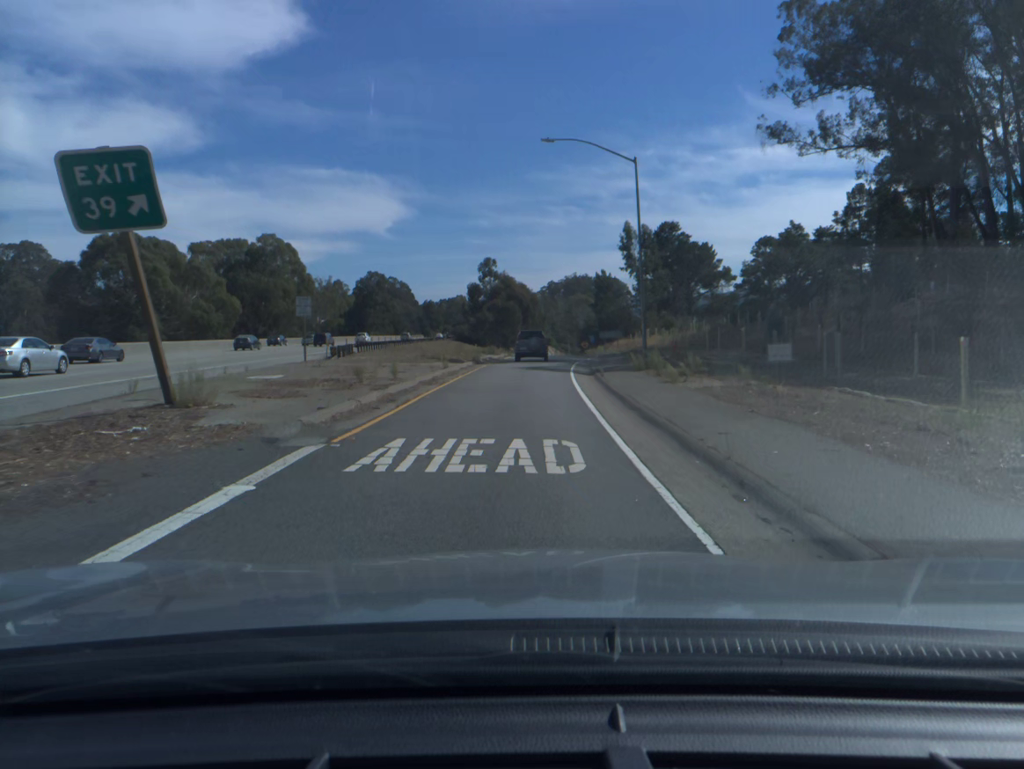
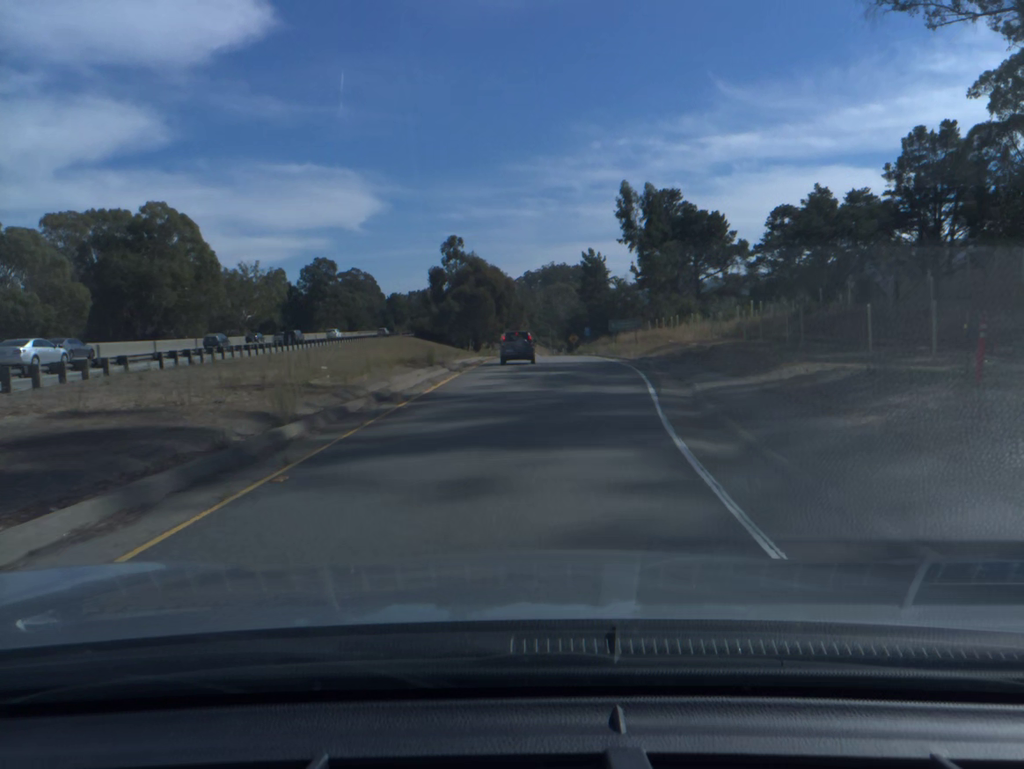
(+0.4, +31.4) m; +2°
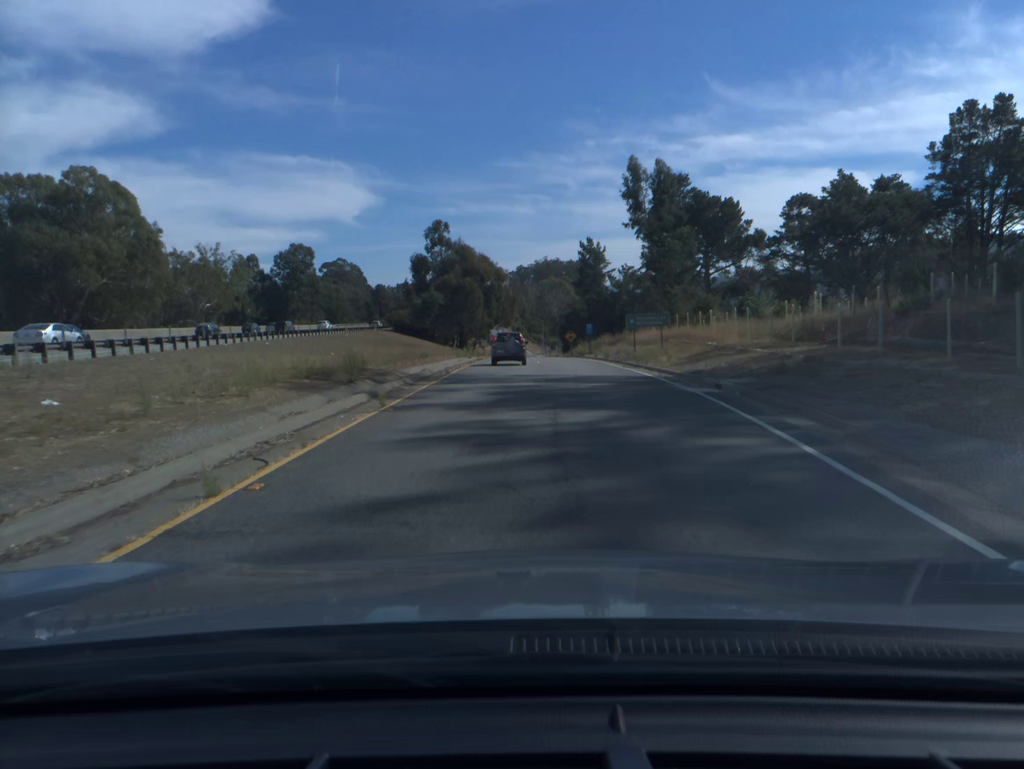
(+0.1, +15.0) m; +1°
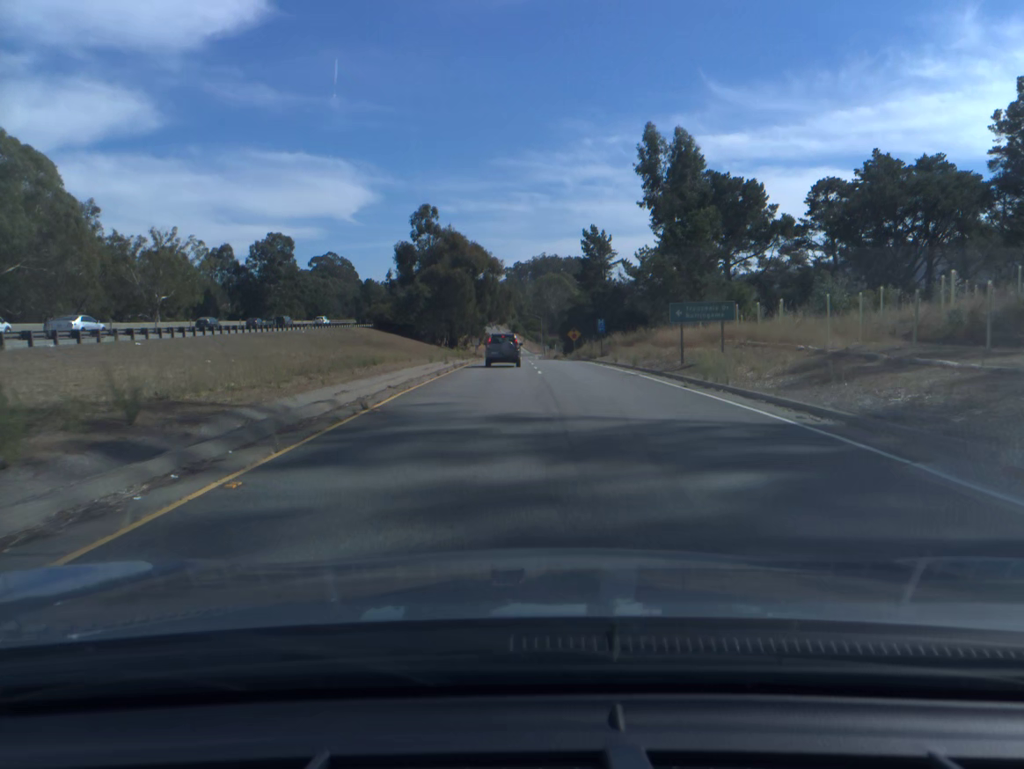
(0.0, +14.7) m; 0°
